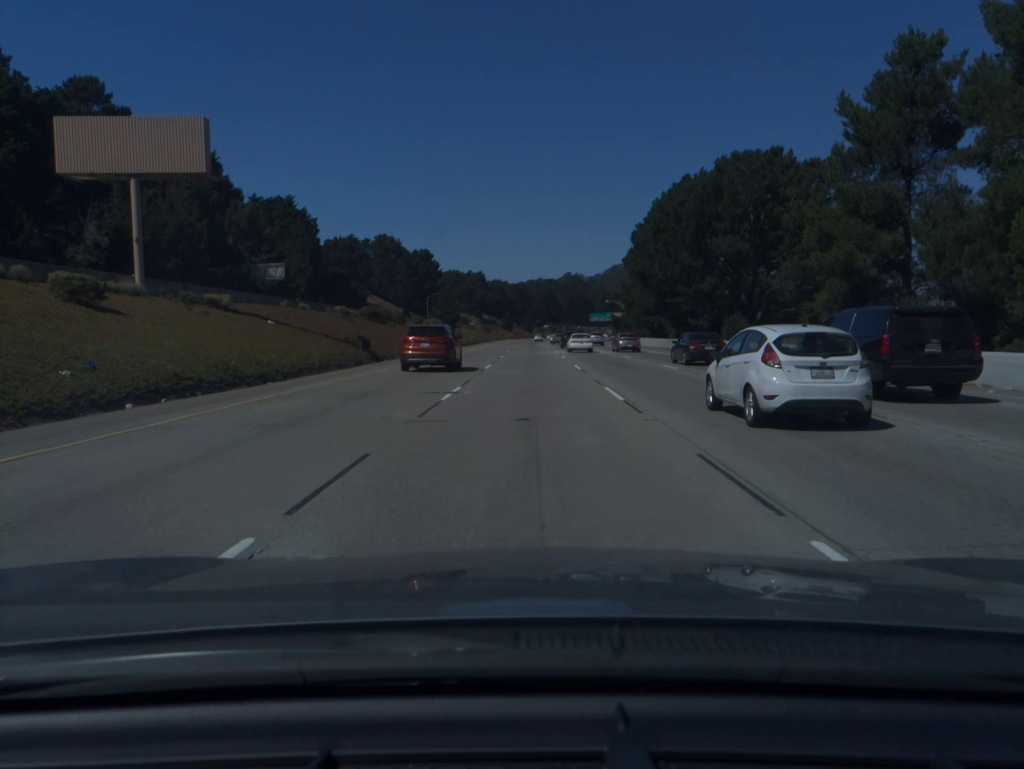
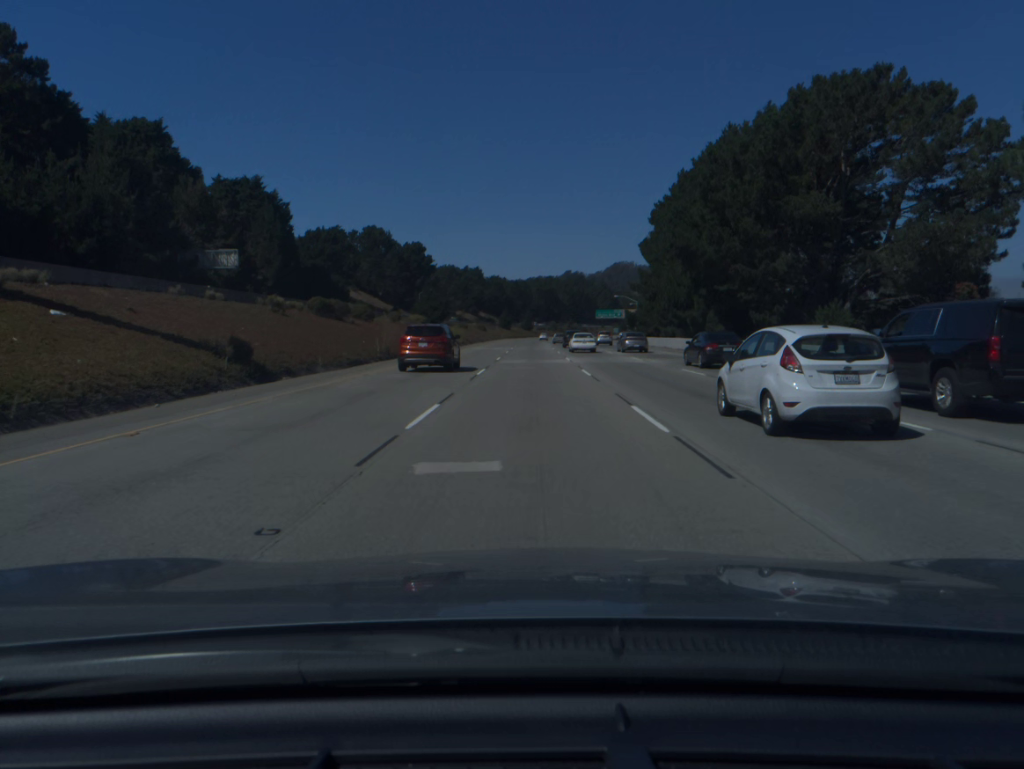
(0.0, +19.4) m; 0°
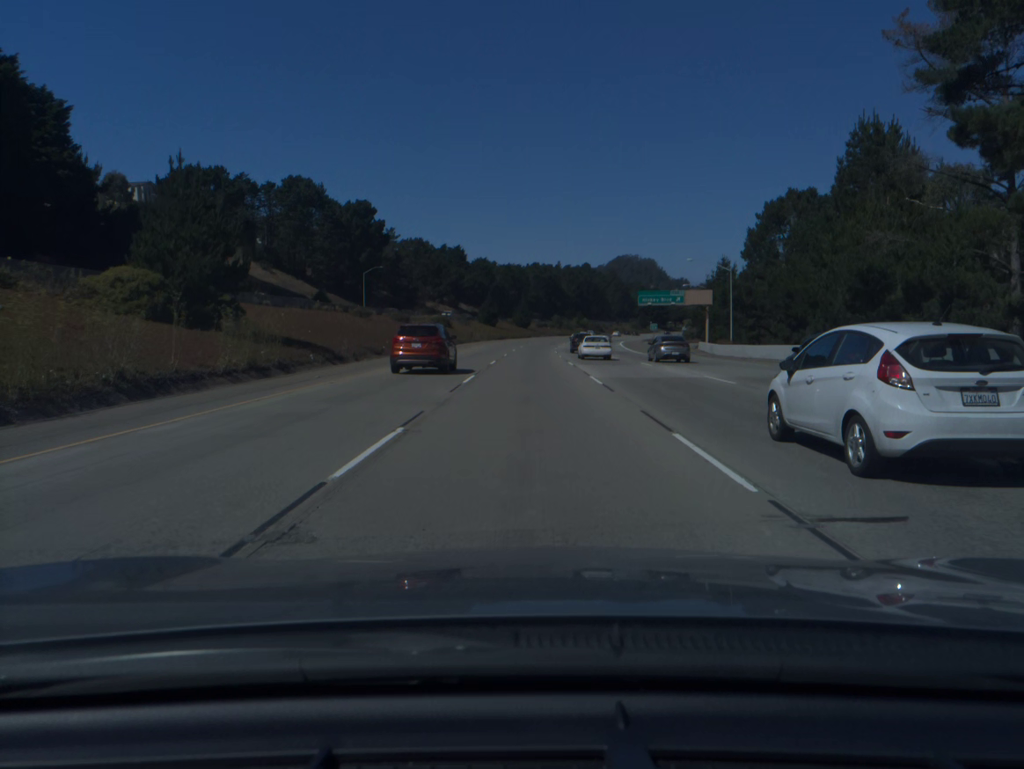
(+0.1, +77.1) m; 0°
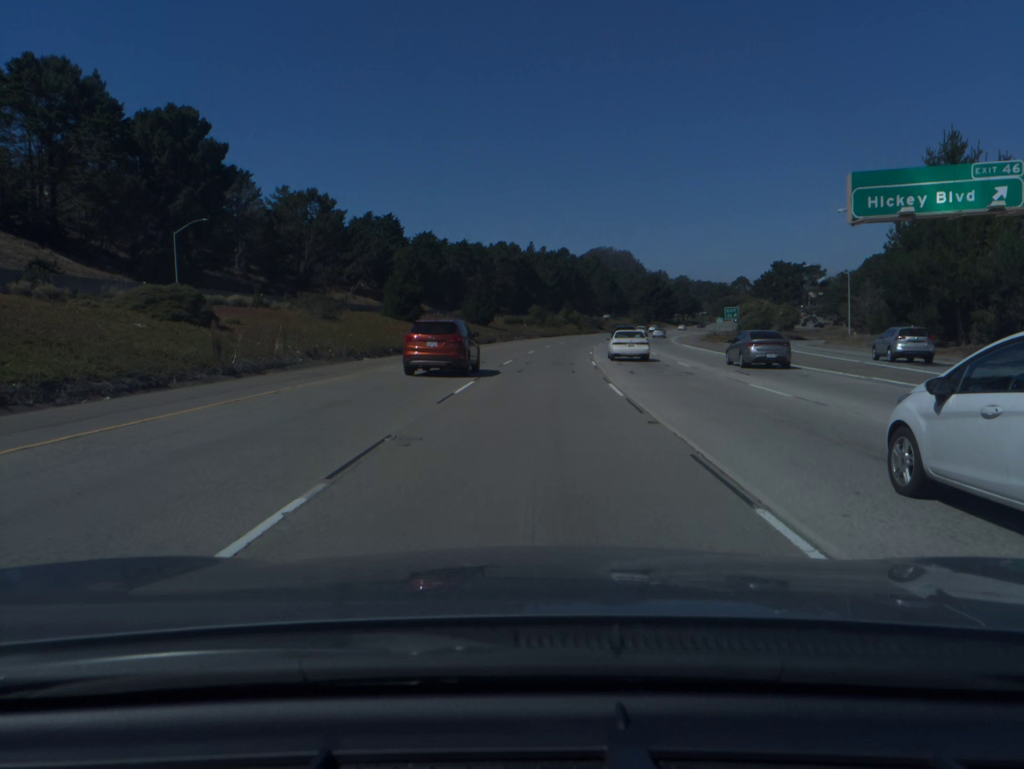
(+0.7, +77.5) m; +2°
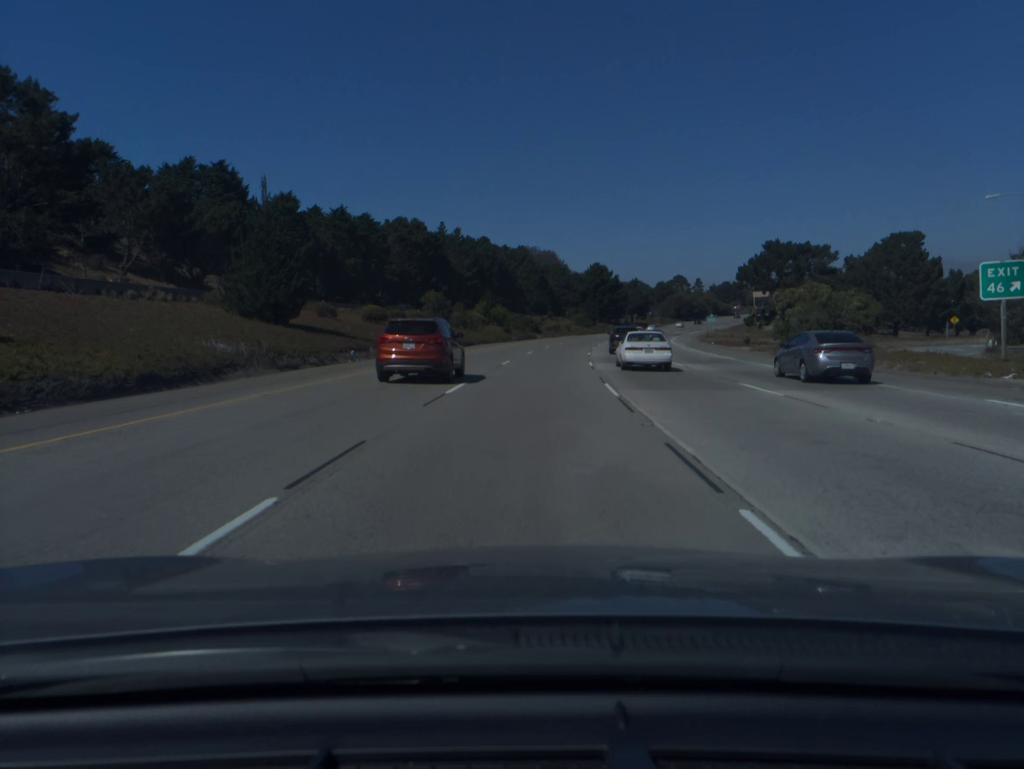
(+3.0, +58.3) m; +6°
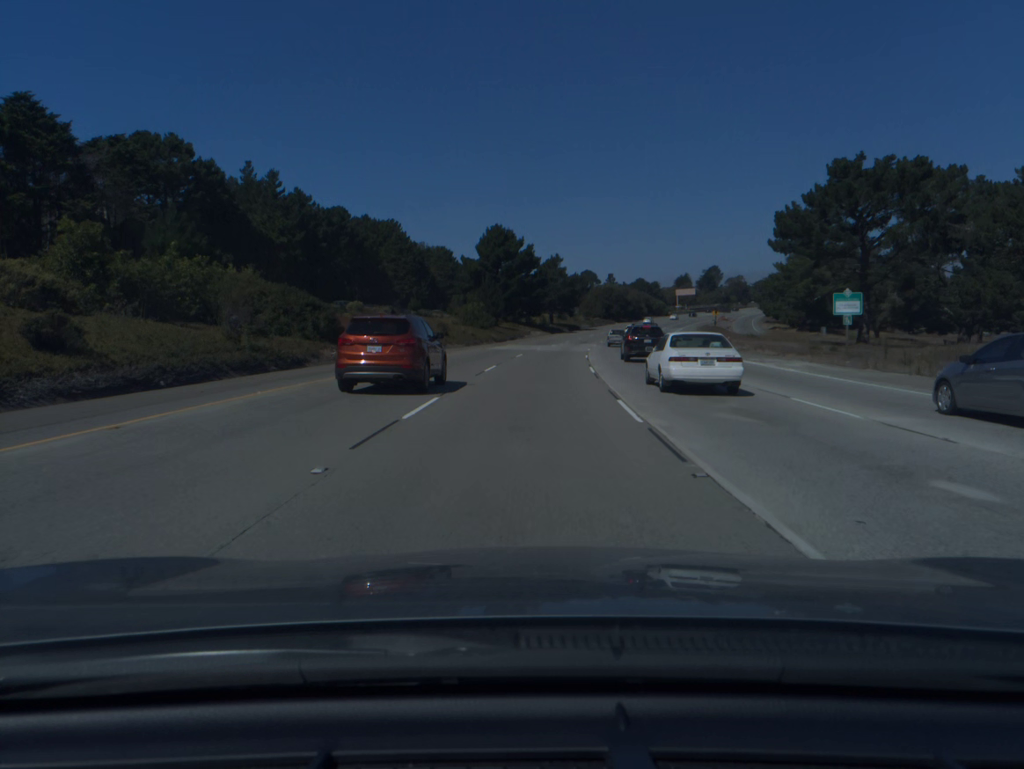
(+5.1, +77.6) m; +8°
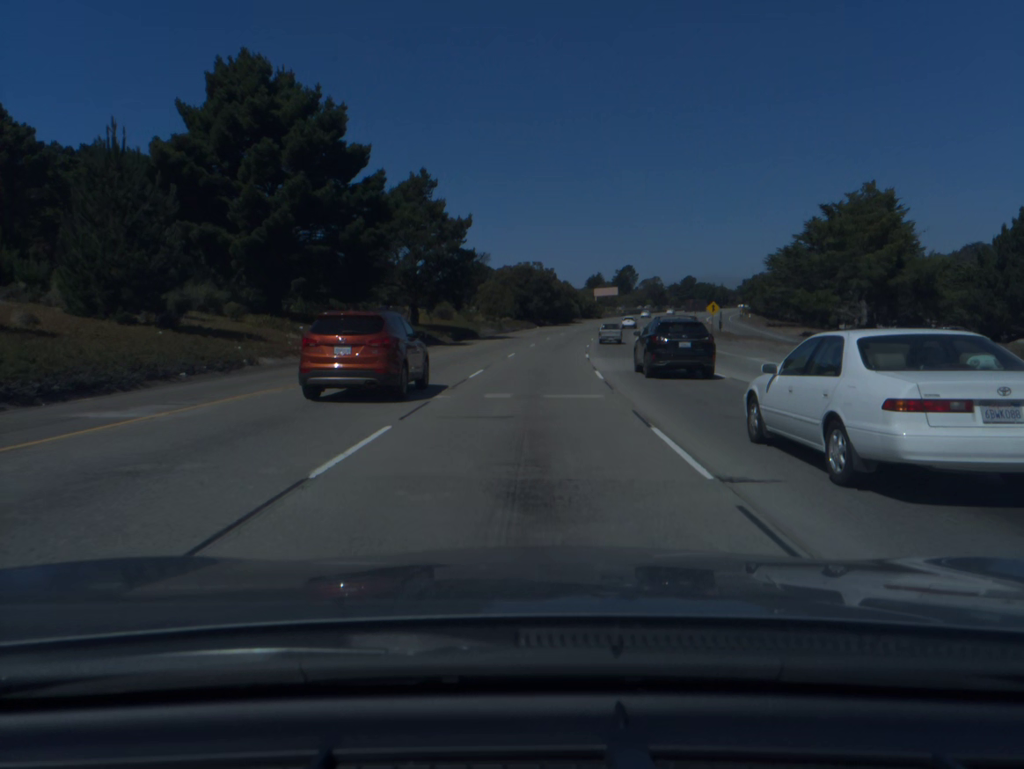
(+4.8, +77.6) m; +7°
